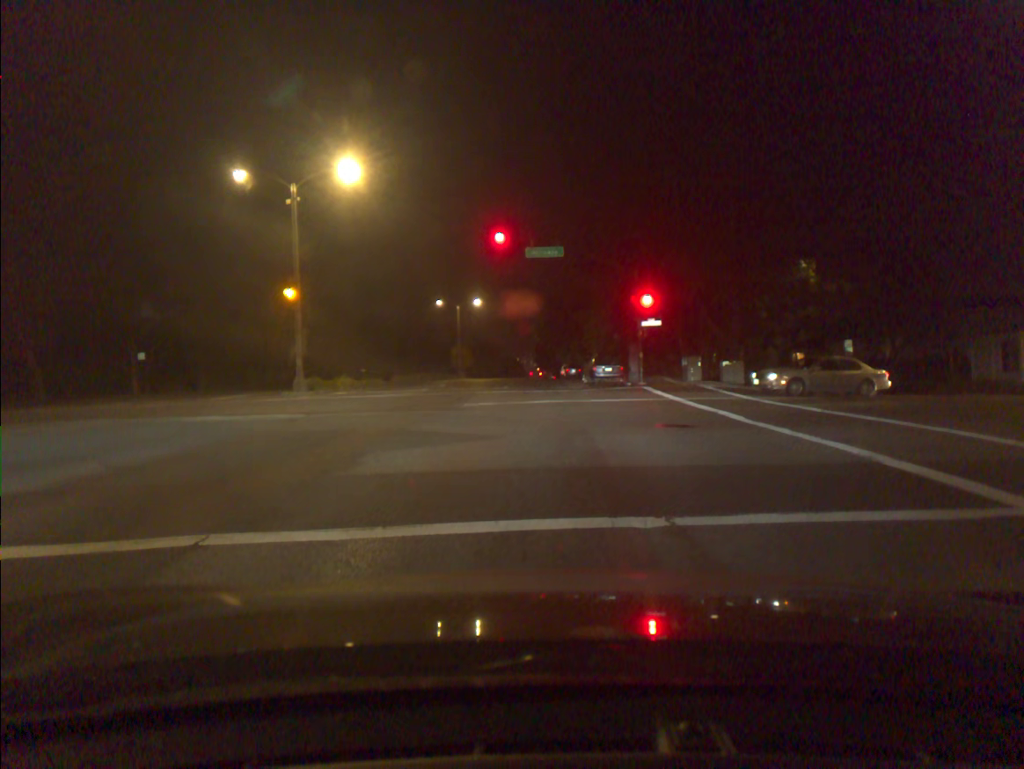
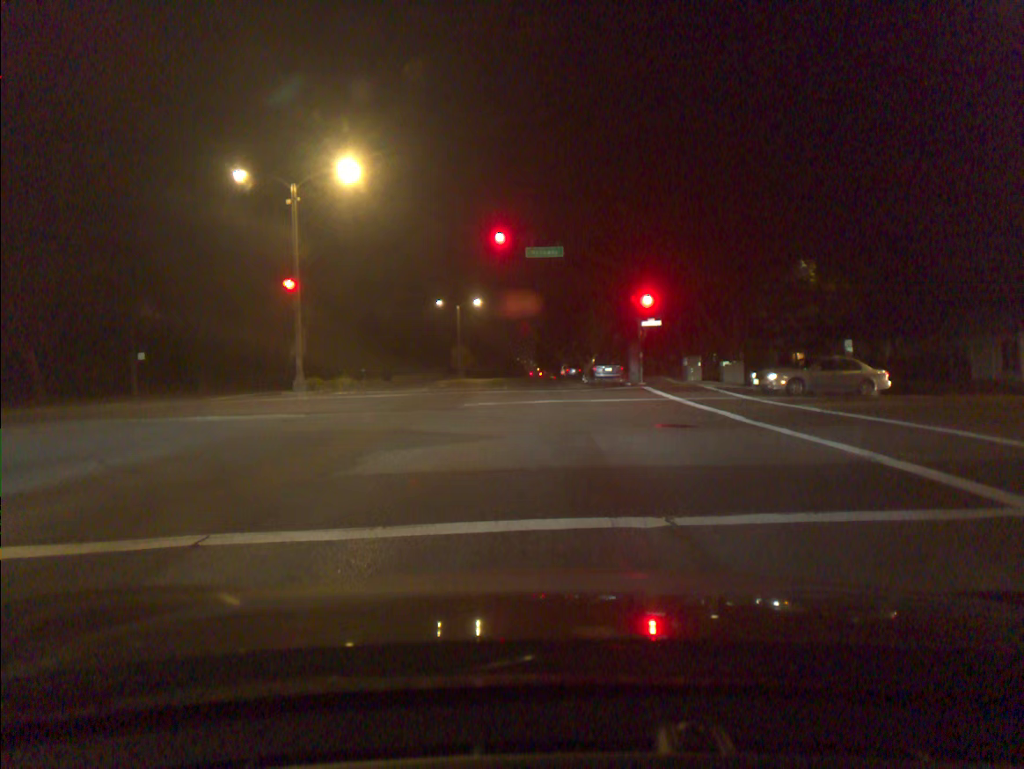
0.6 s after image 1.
(0.0, 0.0) m; 0°
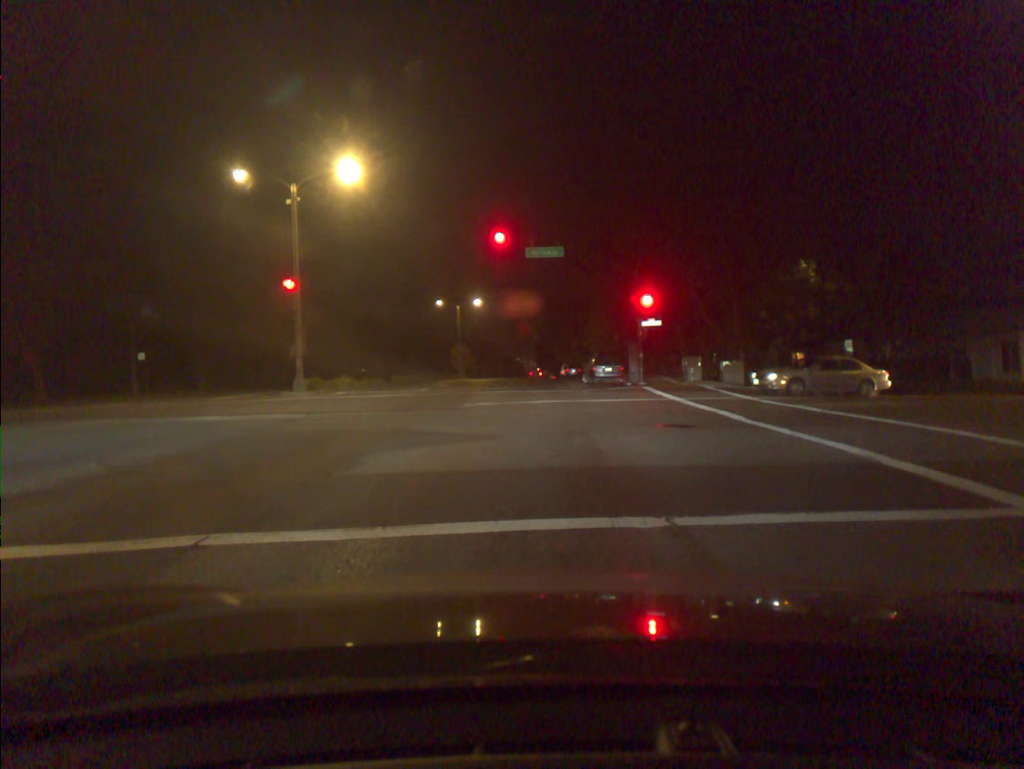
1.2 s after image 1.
(0.0, 0.0) m; 0°
